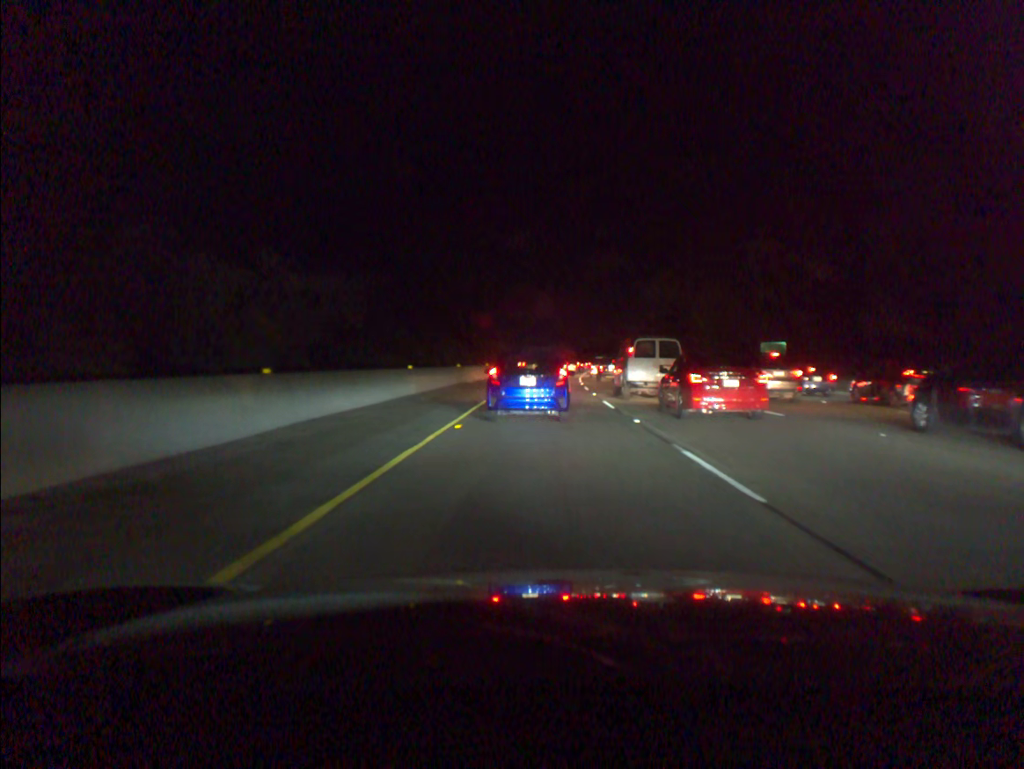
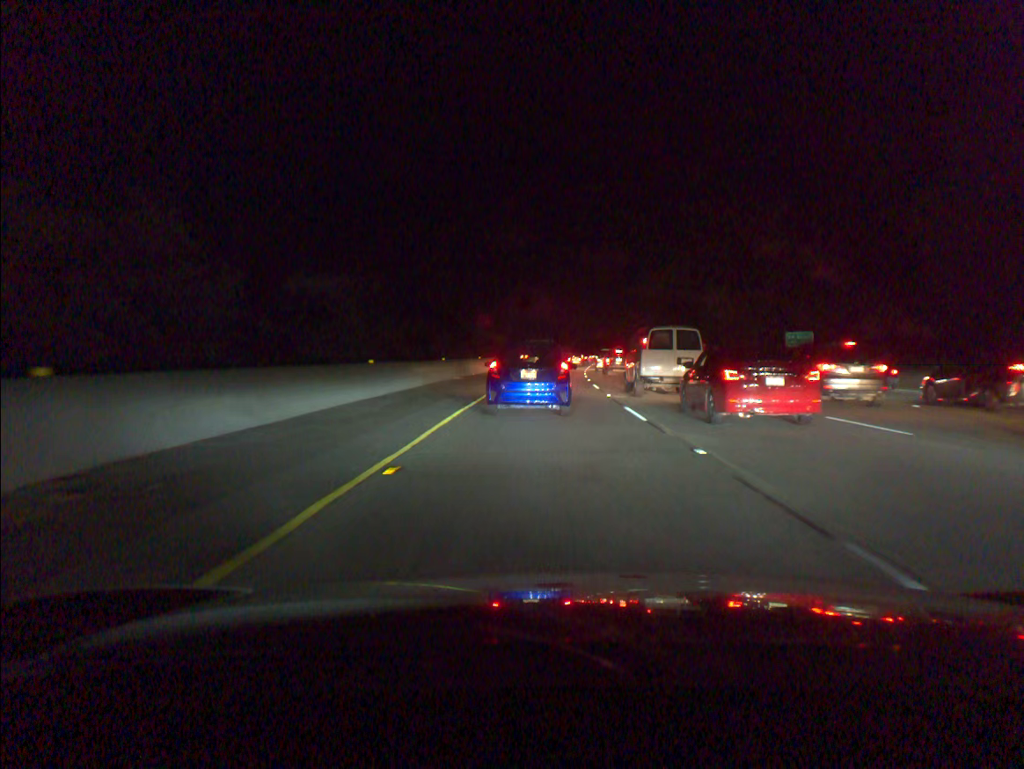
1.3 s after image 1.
(0.0, +6.4) m; 0°
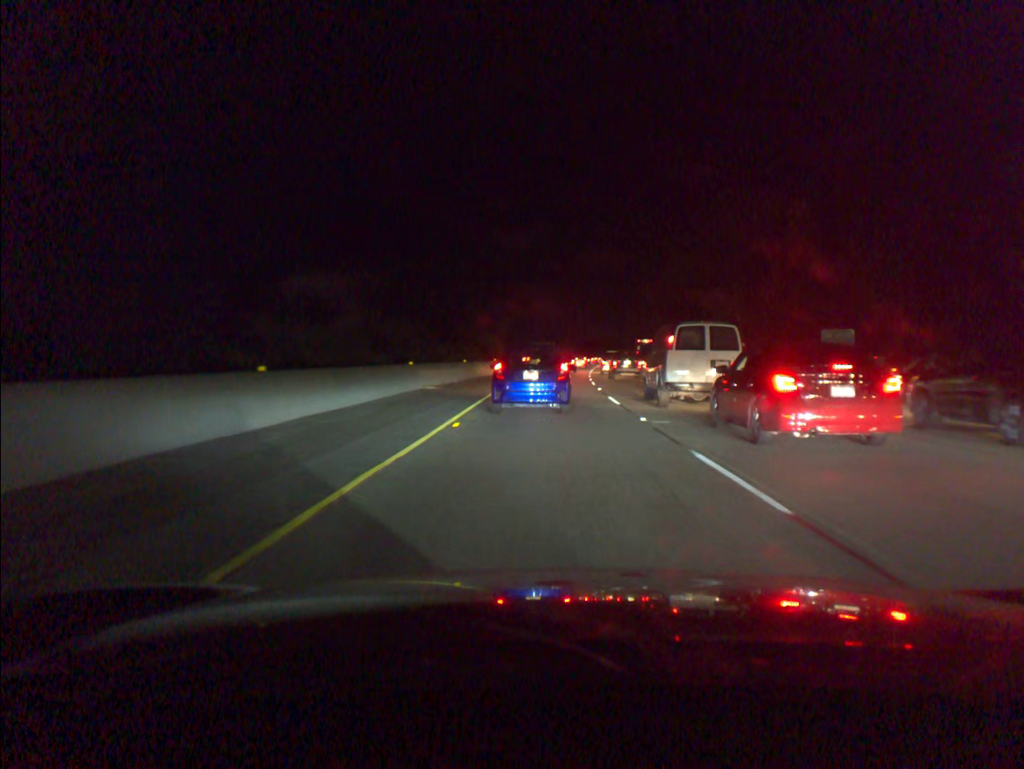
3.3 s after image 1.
(0.0, +8.8) m; 0°
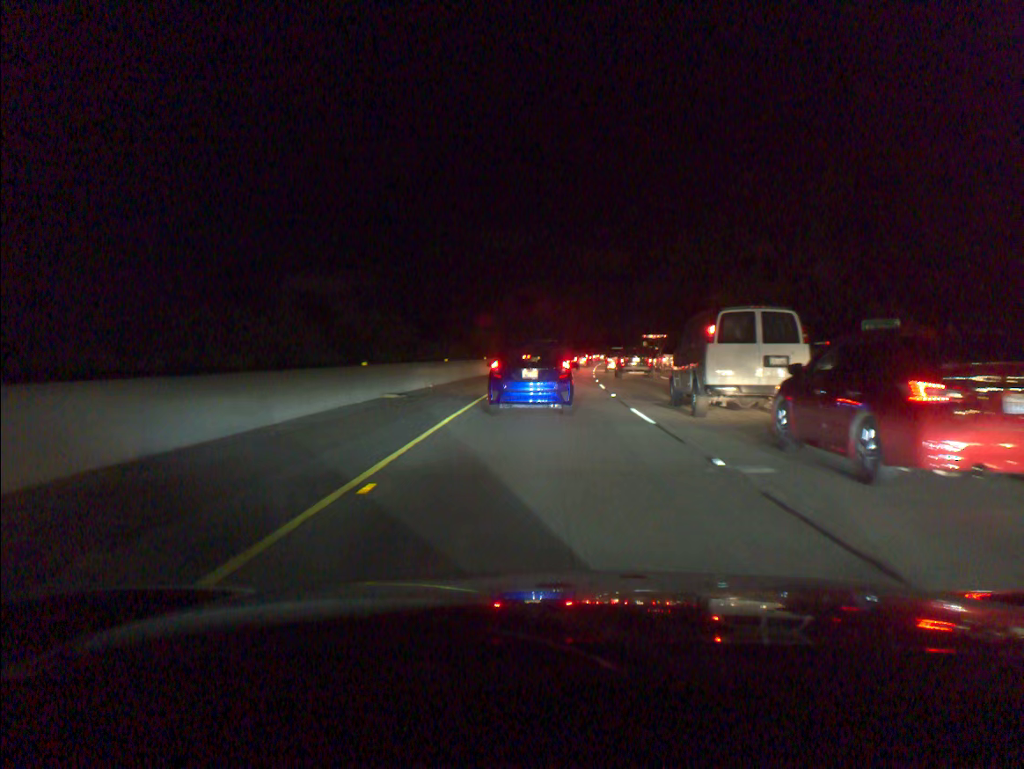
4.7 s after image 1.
(0.0, +6.8) m; 0°
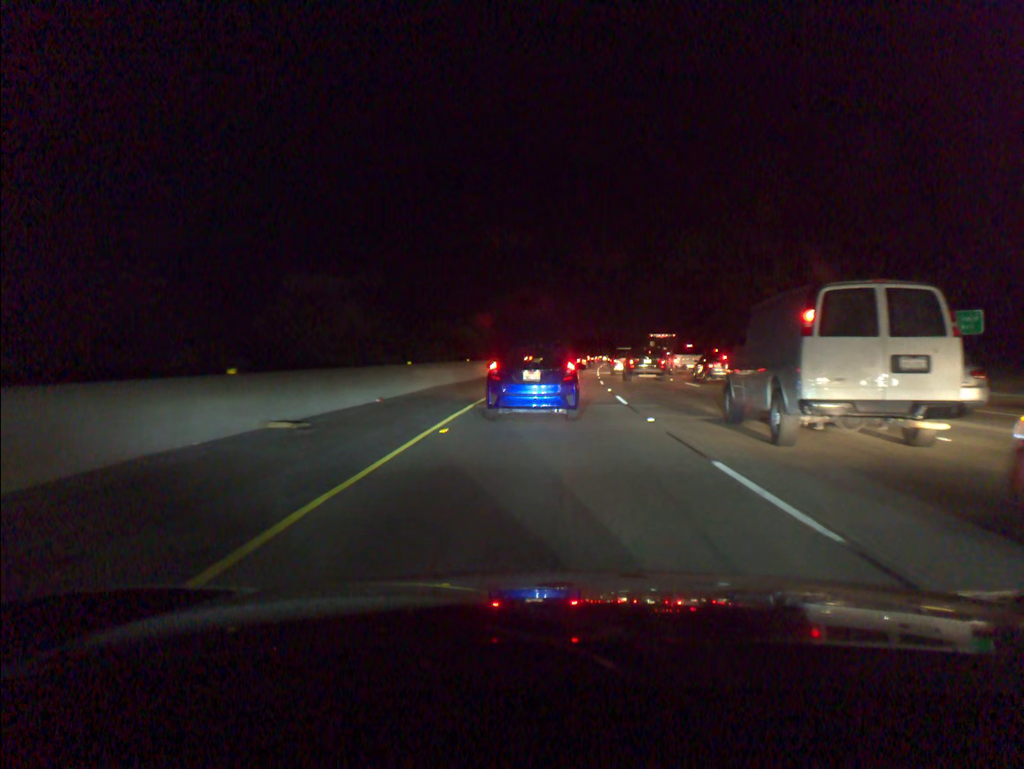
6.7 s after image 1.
(0.0, +9.0) m; 0°
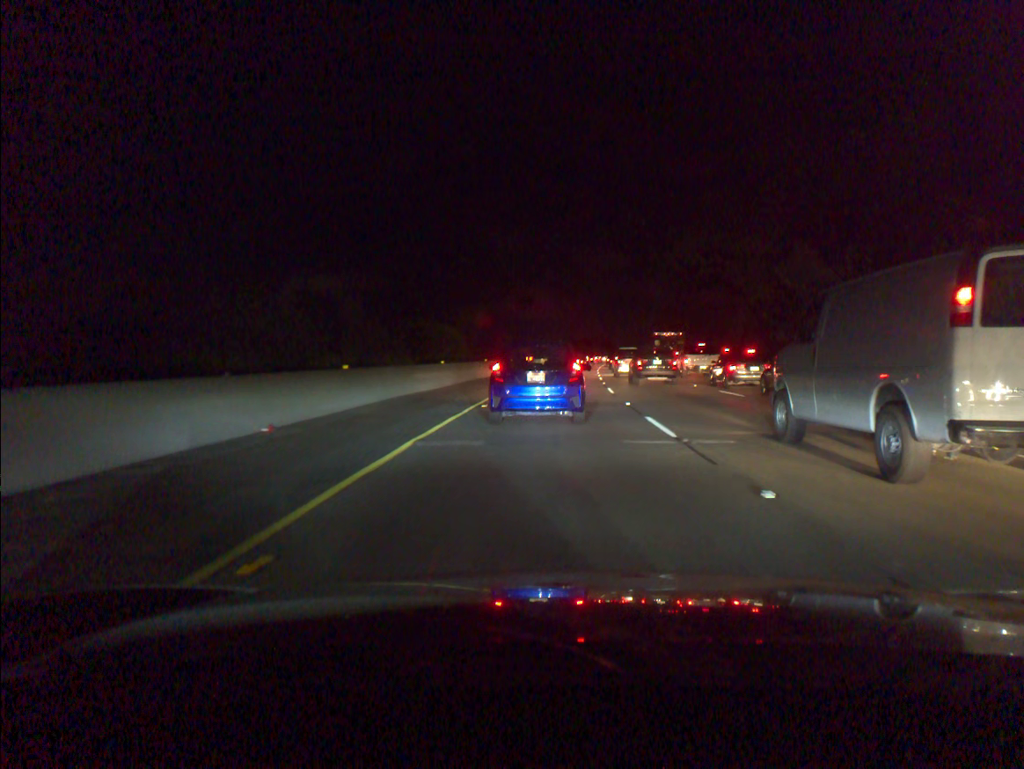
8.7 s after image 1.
(0.0, +8.0) m; +1°
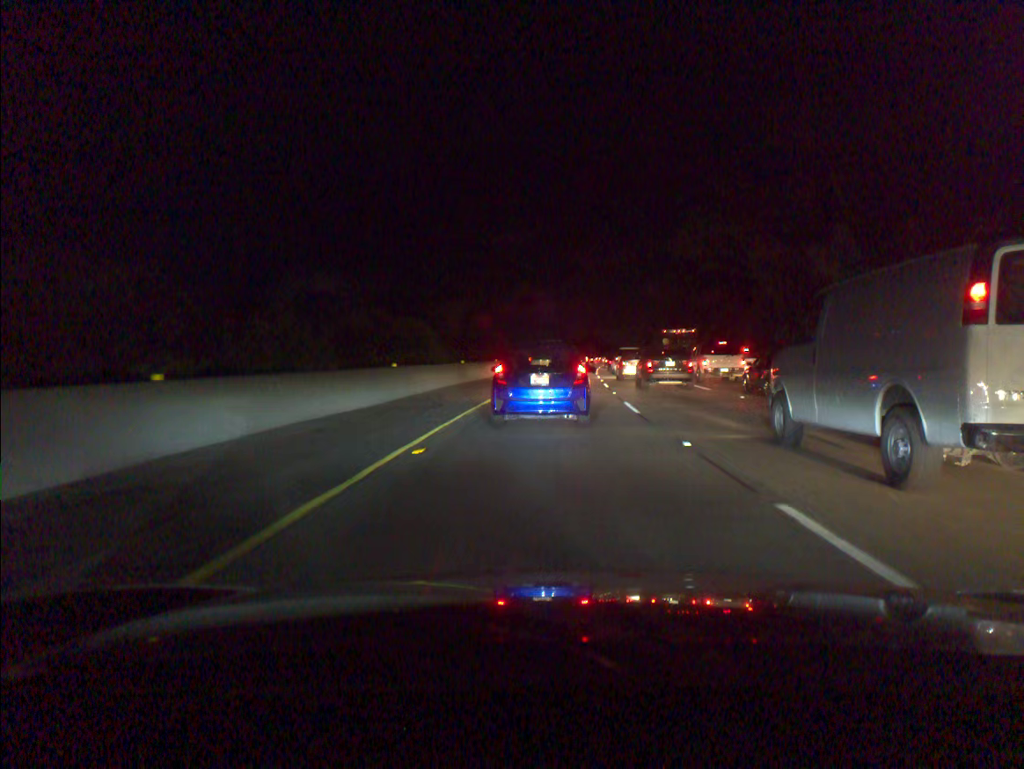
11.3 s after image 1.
(0.0, +9.1) m; 0°
